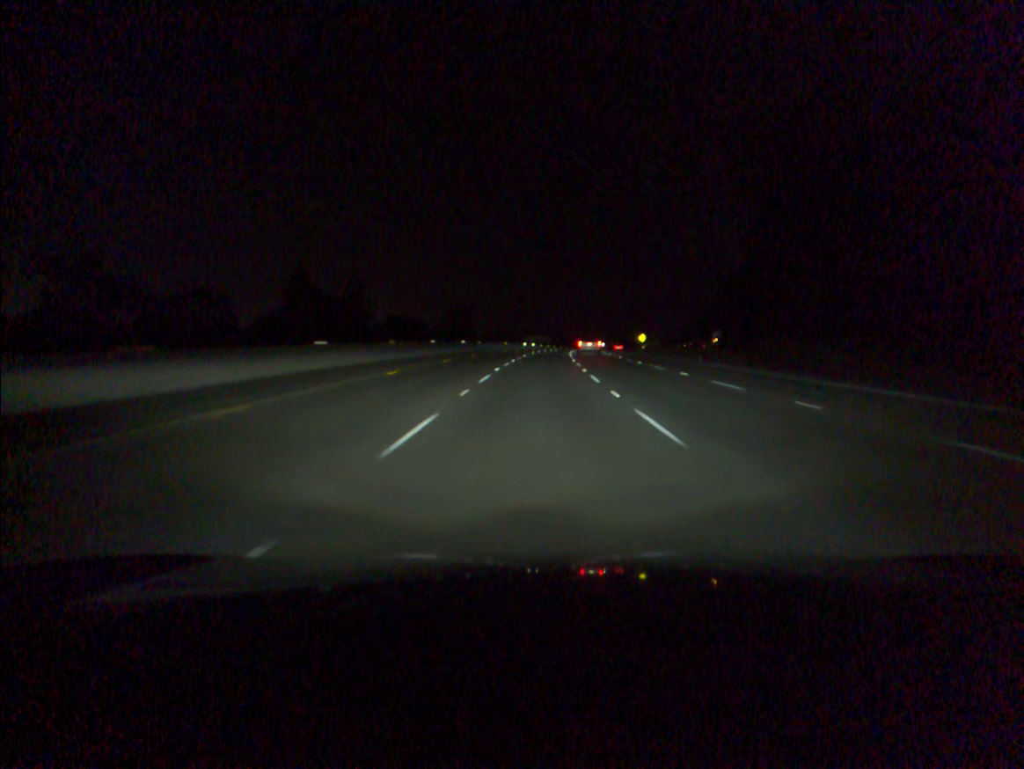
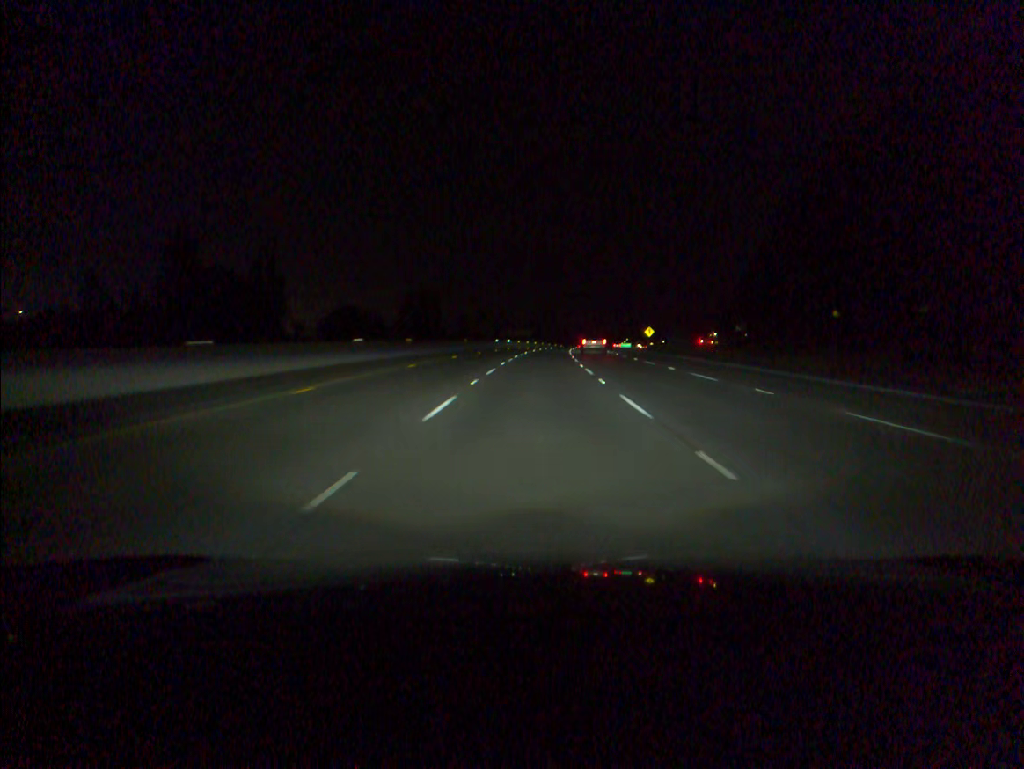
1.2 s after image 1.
(+0.6, +39.6) m; +2°
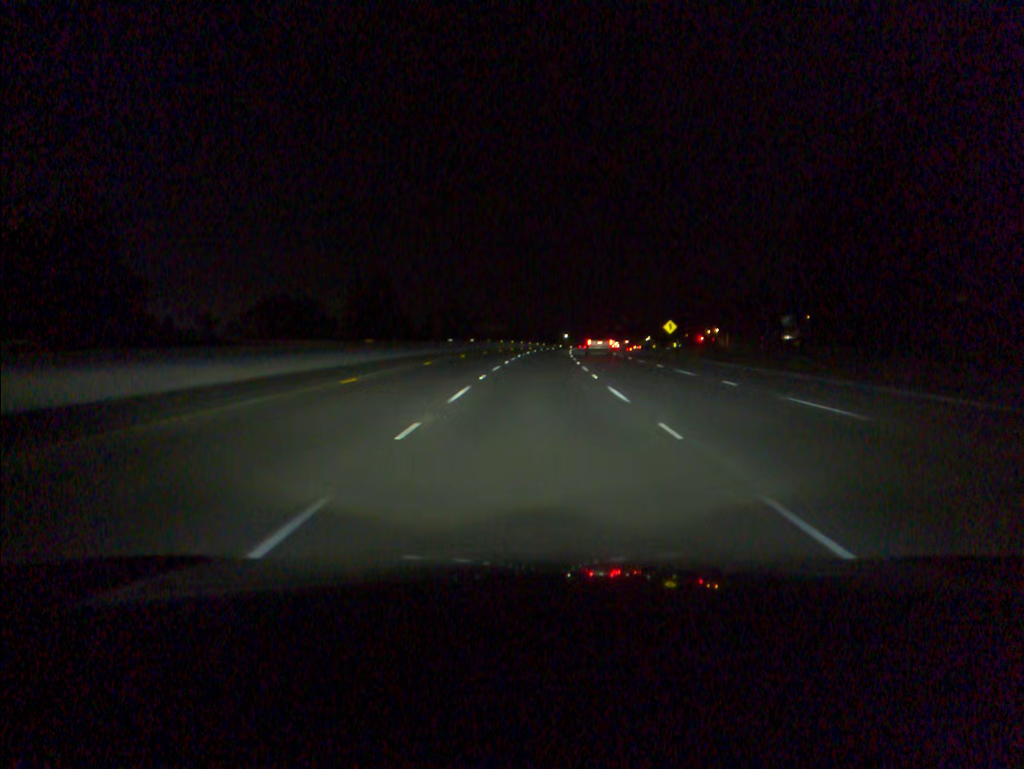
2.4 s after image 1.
(+0.5, +39.5) m; +2°
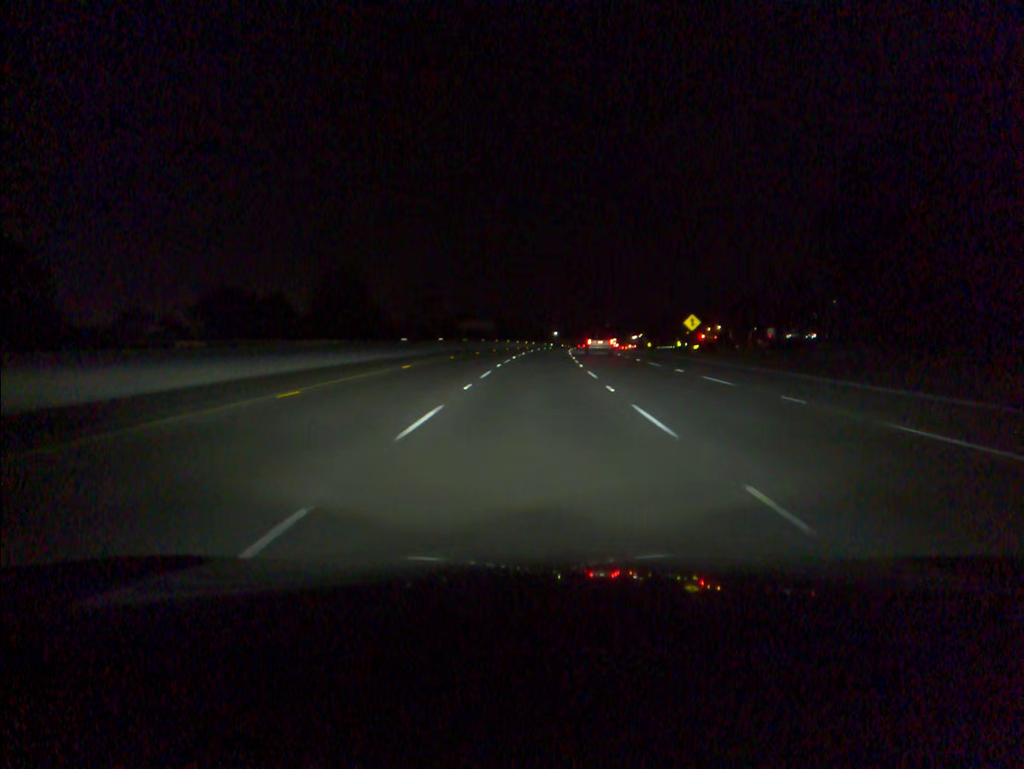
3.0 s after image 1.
(+0.1, +19.8) m; +1°
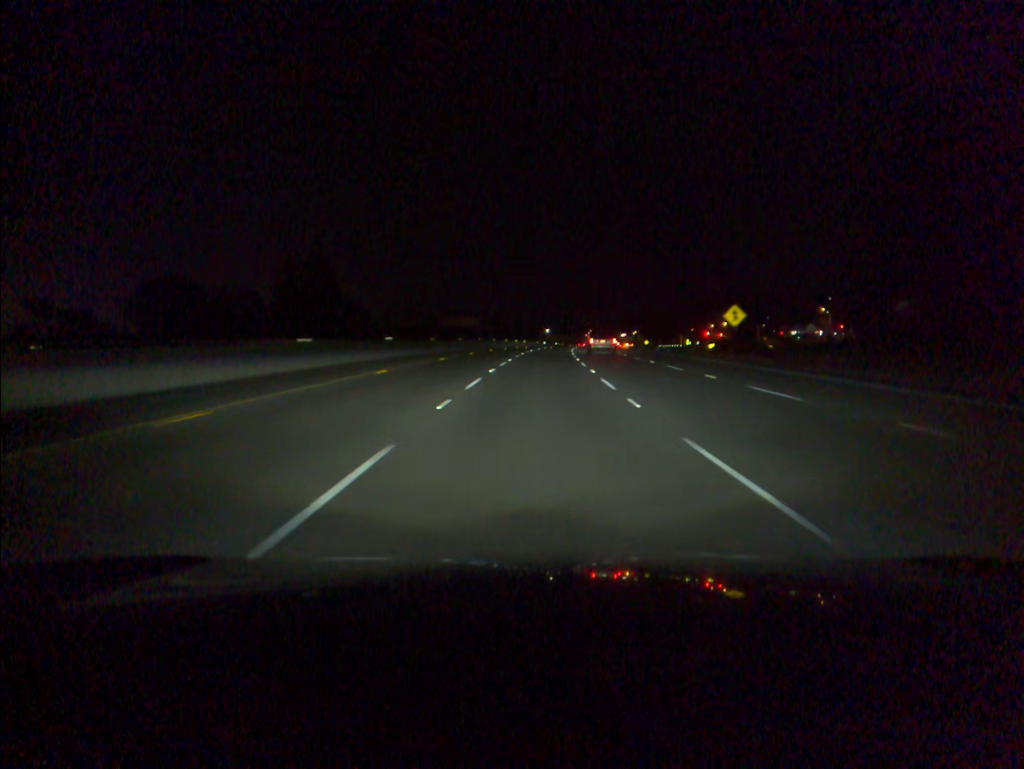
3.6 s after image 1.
(+0.1, +19.8) m; +1°
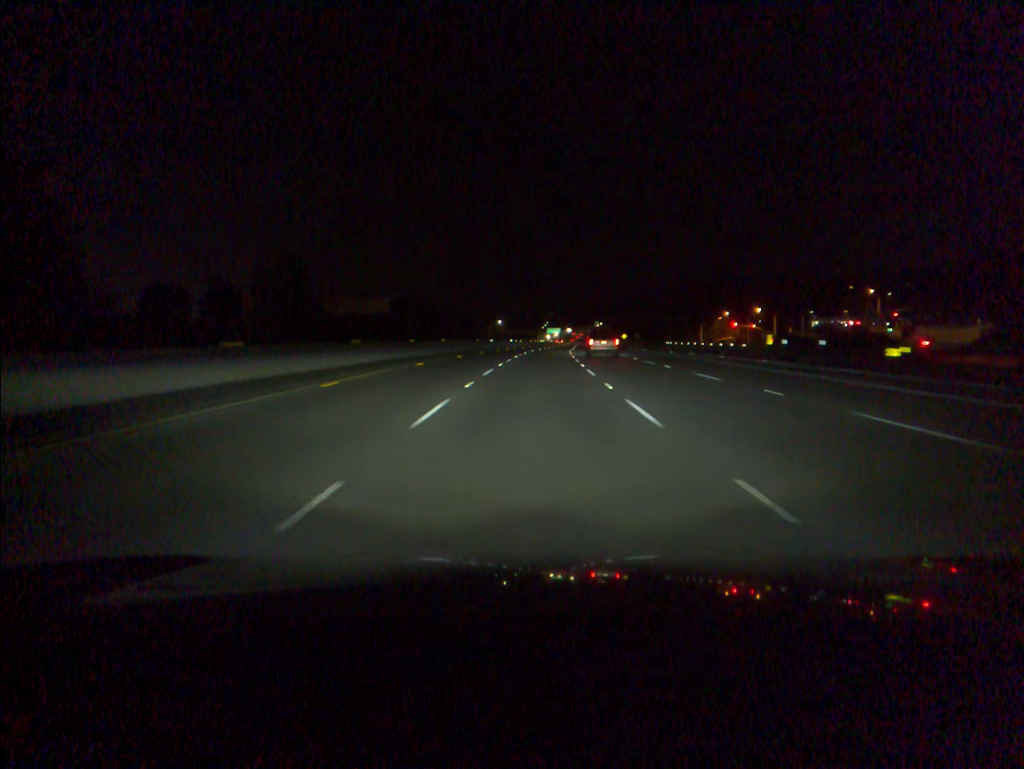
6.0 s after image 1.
(+2.4, +78.9) m; +3°
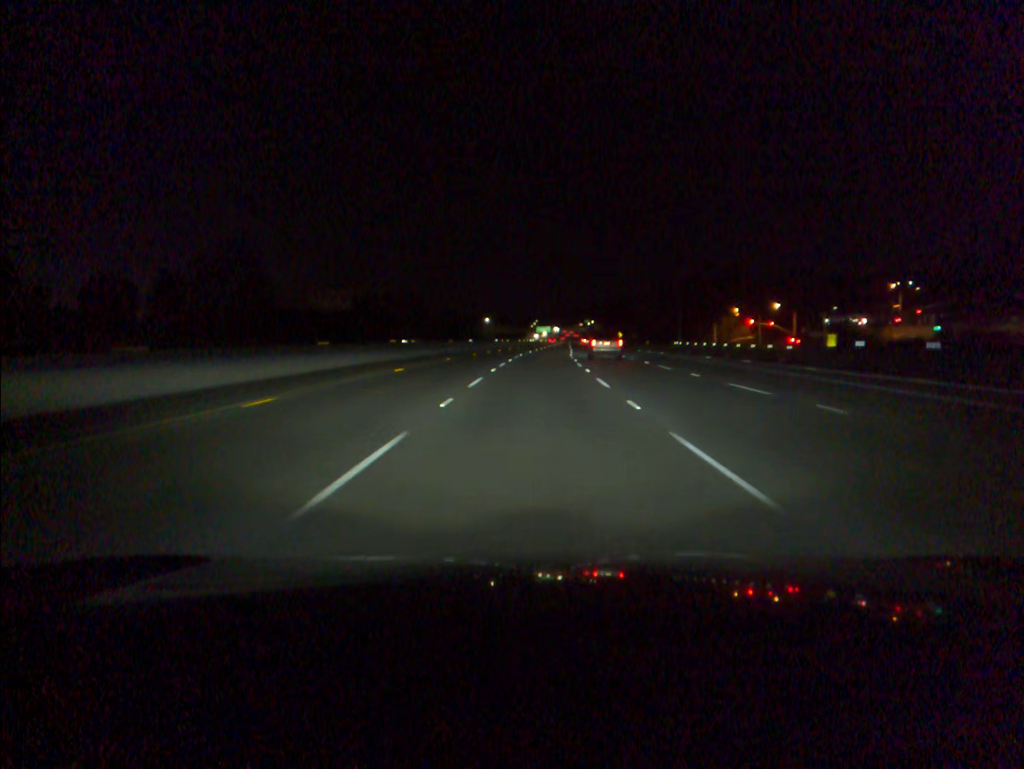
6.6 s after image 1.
(+0.1, +19.7) m; +1°
